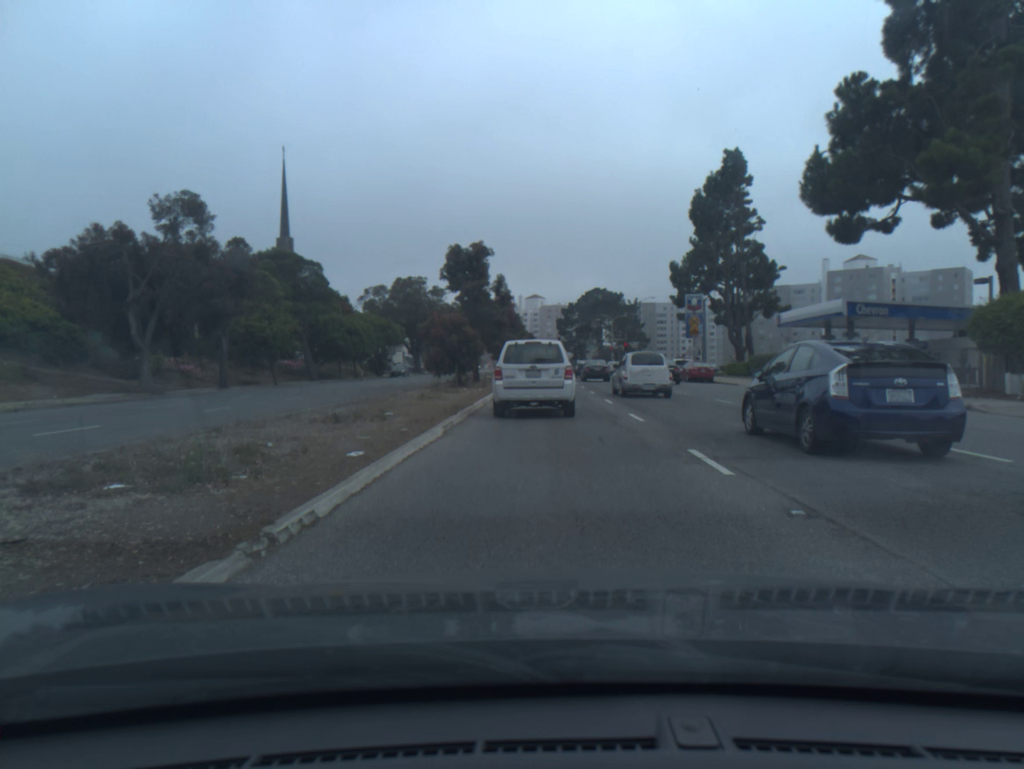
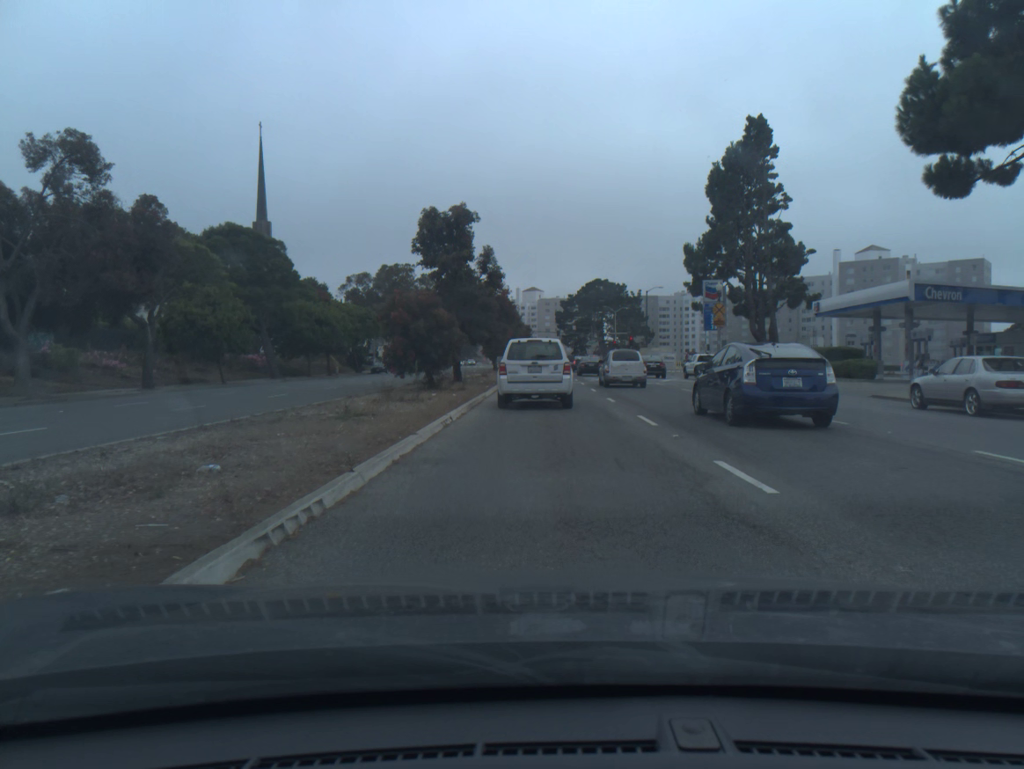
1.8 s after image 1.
(0.0, +8.9) m; 0°
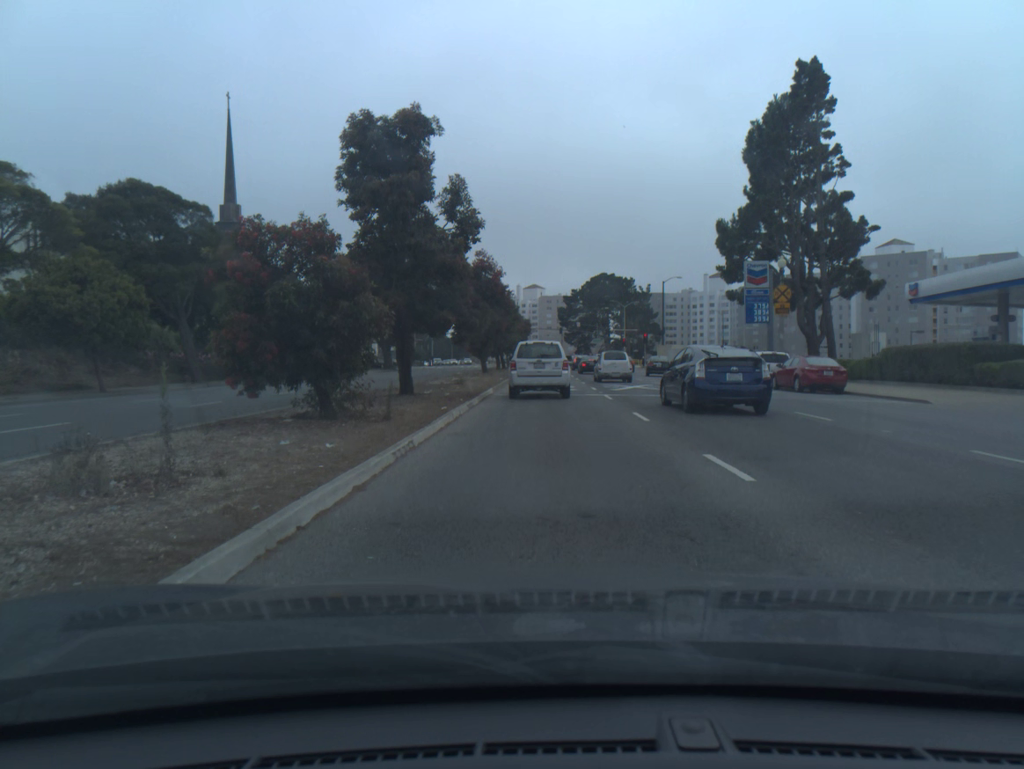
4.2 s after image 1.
(0.0, +14.0) m; 0°
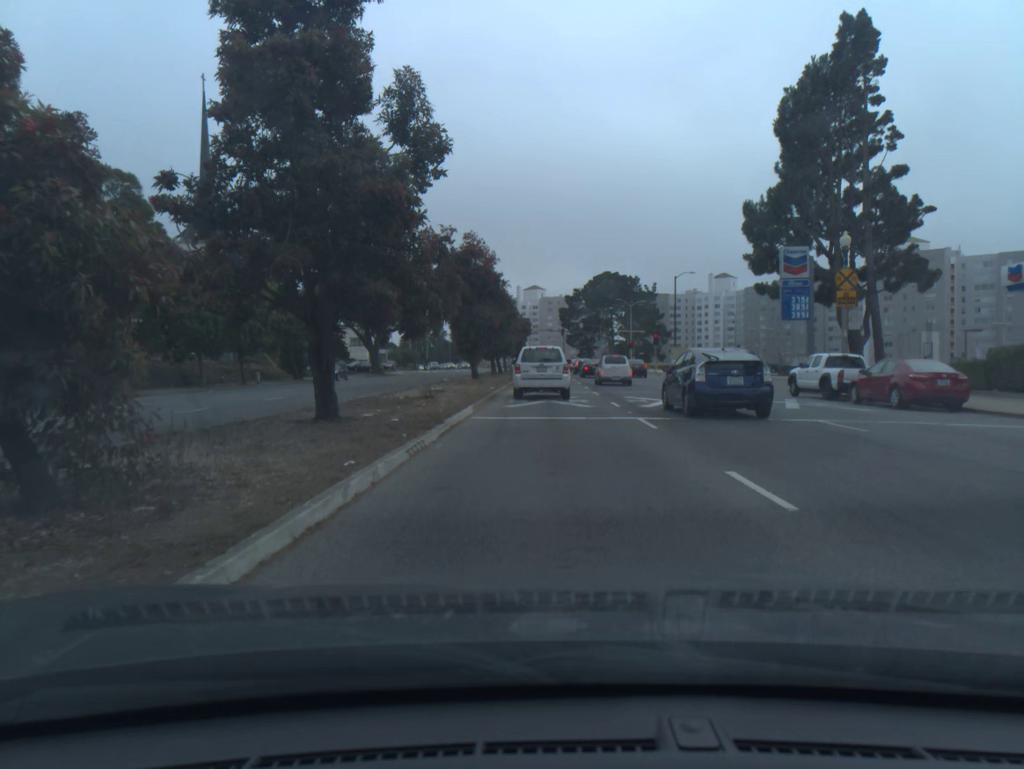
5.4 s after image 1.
(0.0, +8.3) m; 0°
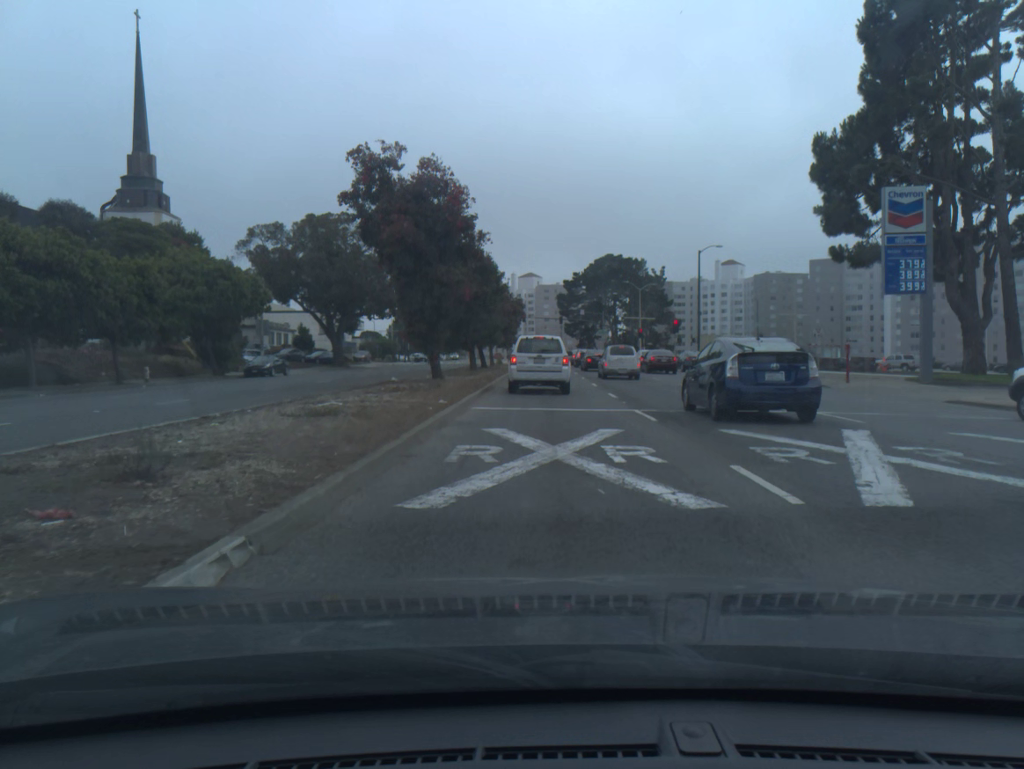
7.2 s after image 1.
(0.0, +14.8) m; 0°
